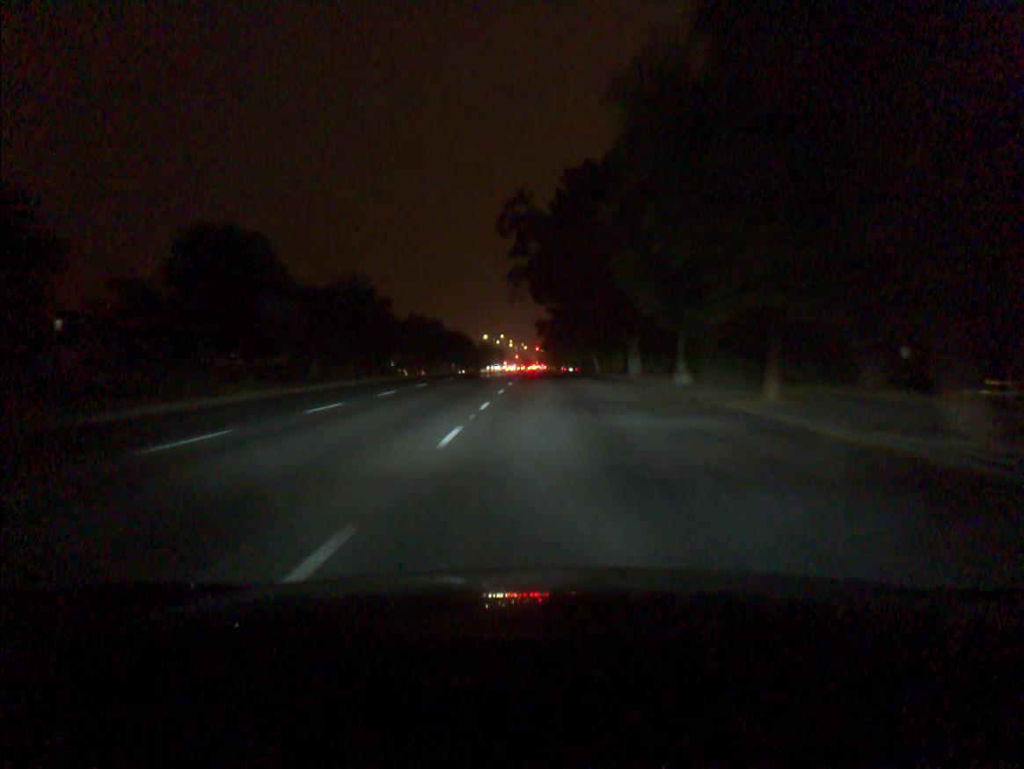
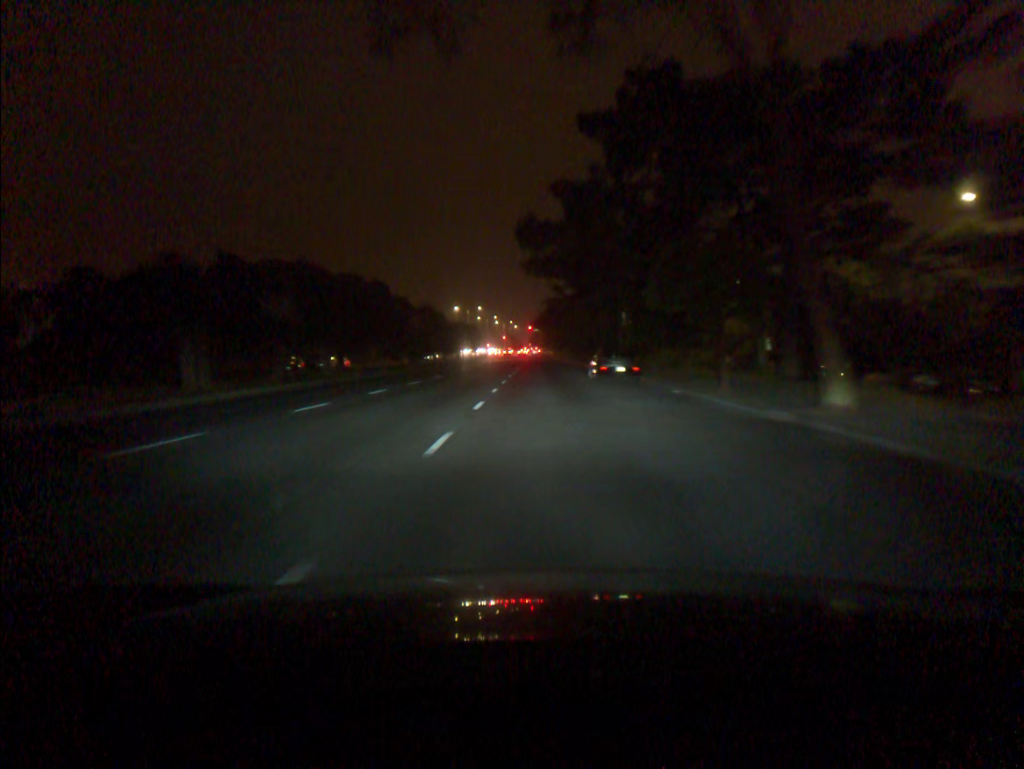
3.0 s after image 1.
(+0.2, +58.2) m; 0°
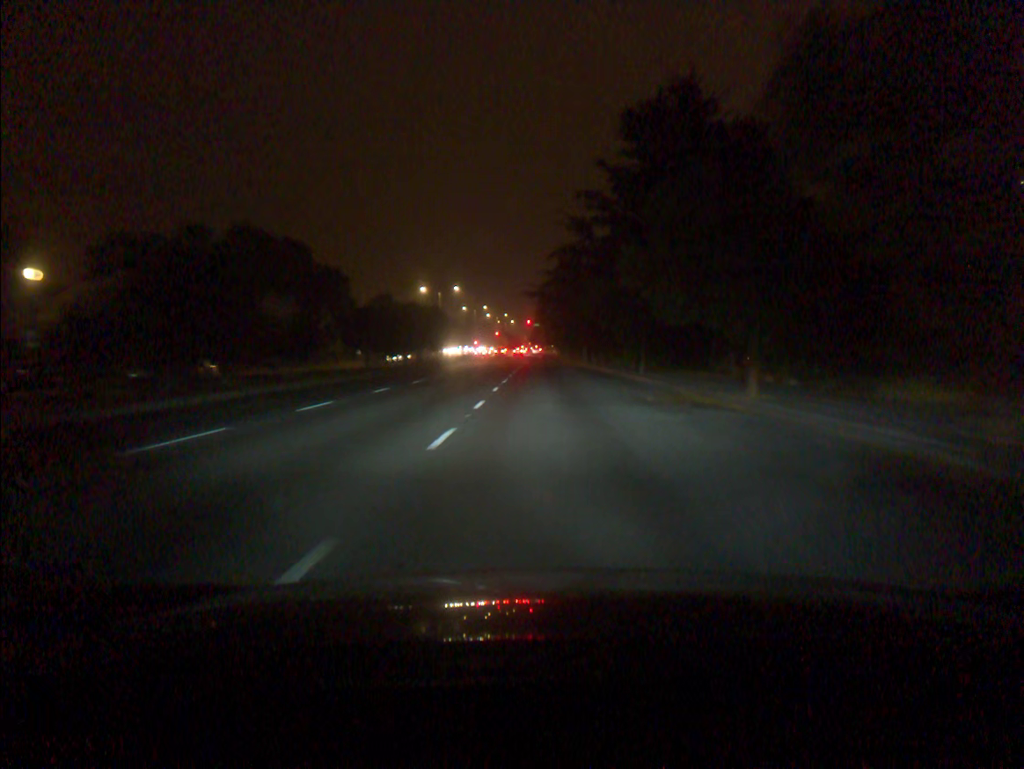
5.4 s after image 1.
(-0.1, +43.1) m; 0°
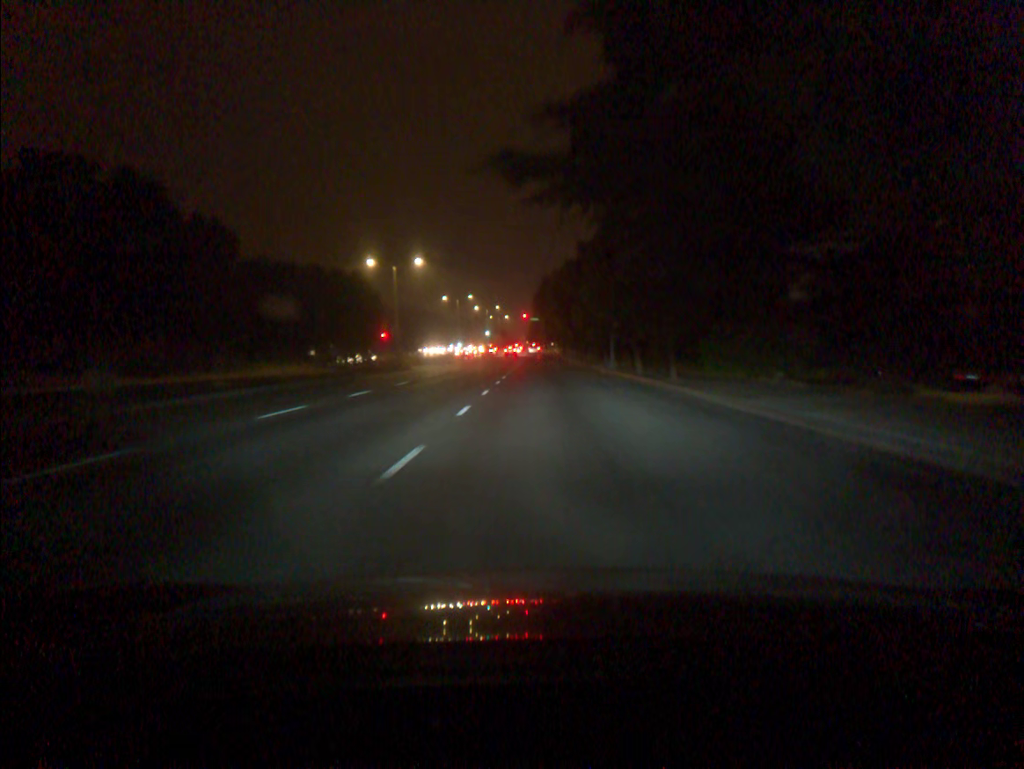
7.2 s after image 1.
(0.0, +31.0) m; 0°
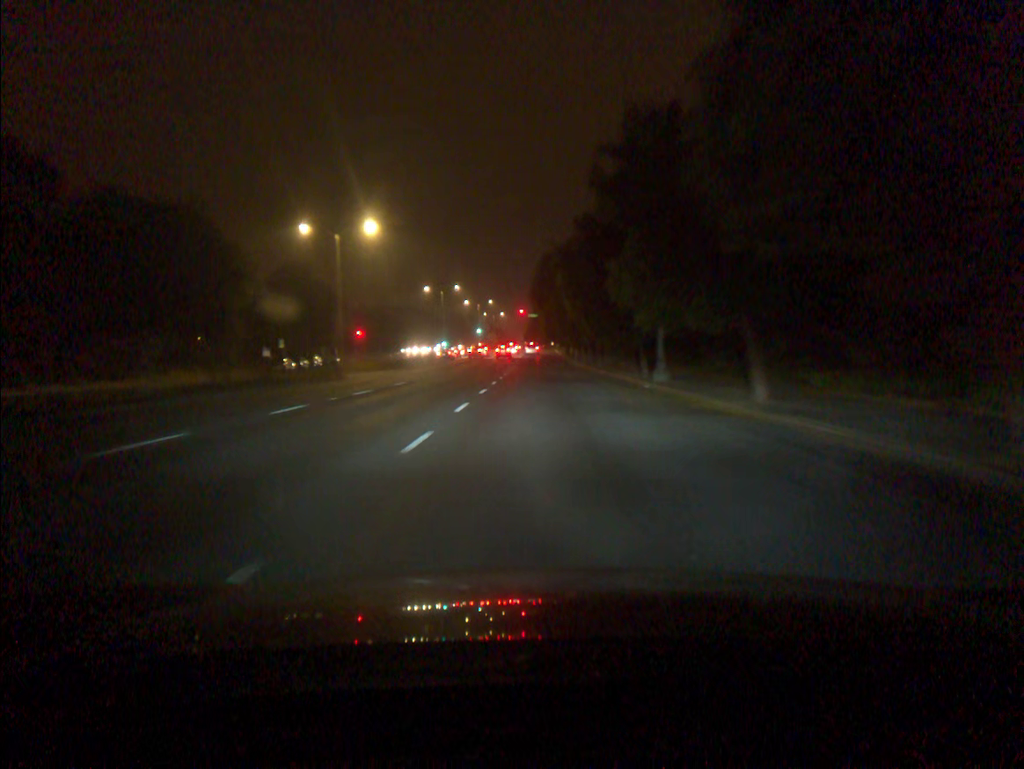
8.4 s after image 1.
(0.0, +20.0) m; 0°
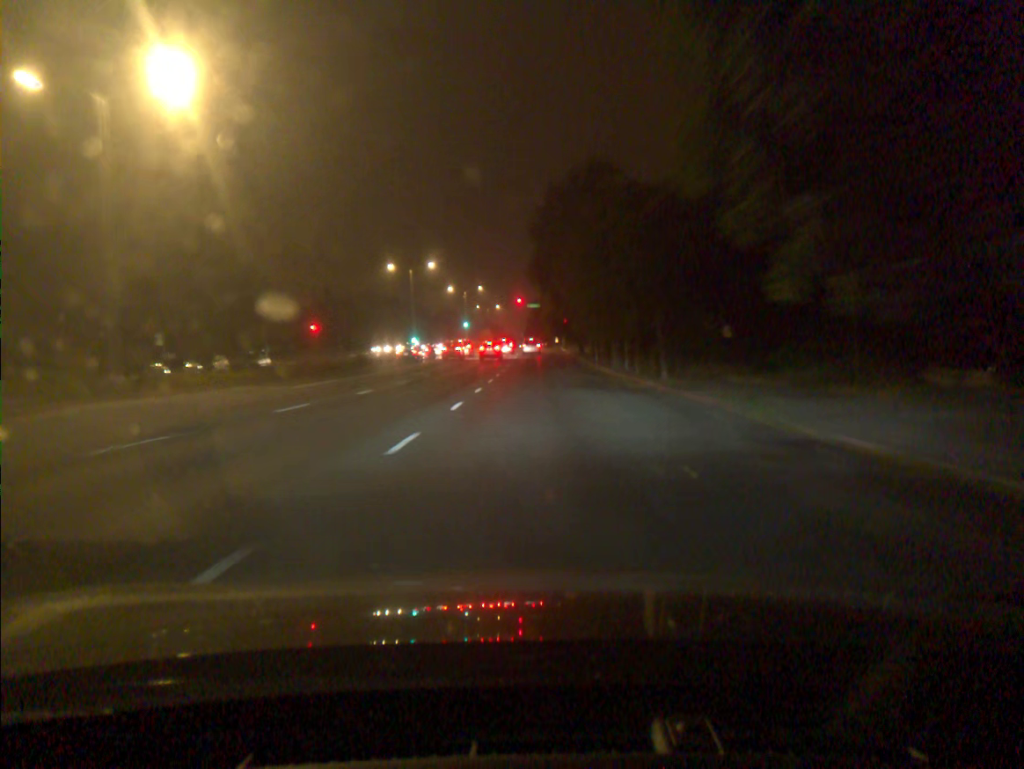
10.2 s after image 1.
(0.0, +28.1) m; 0°
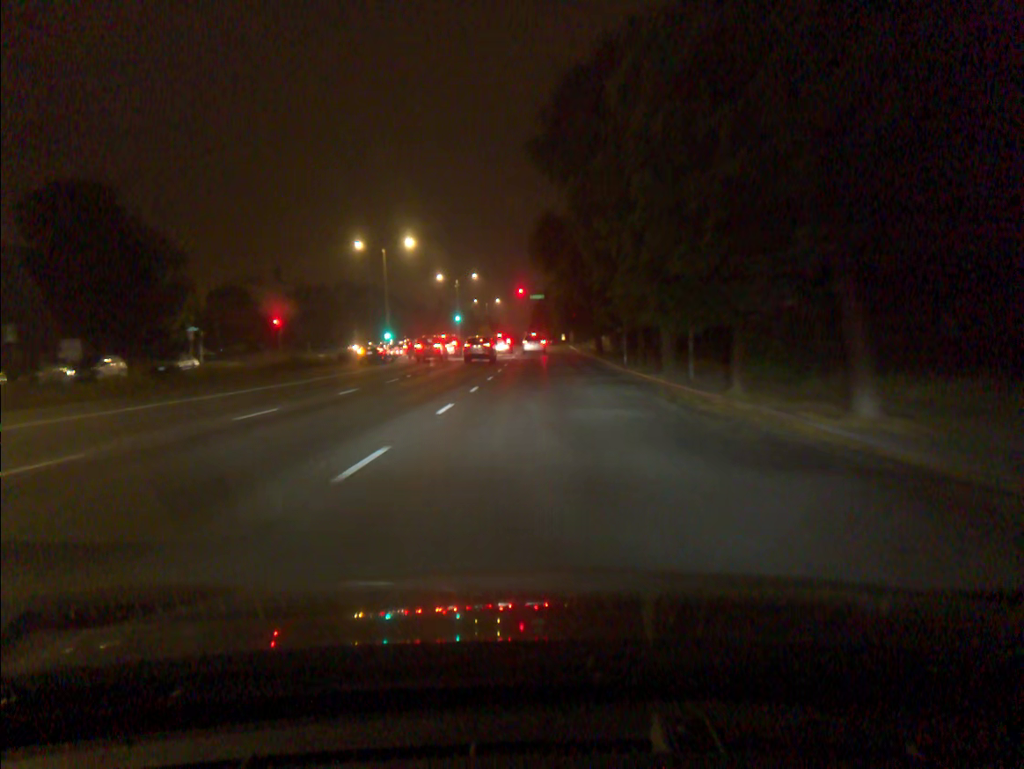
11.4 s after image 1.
(0.0, +16.9) m; 0°
